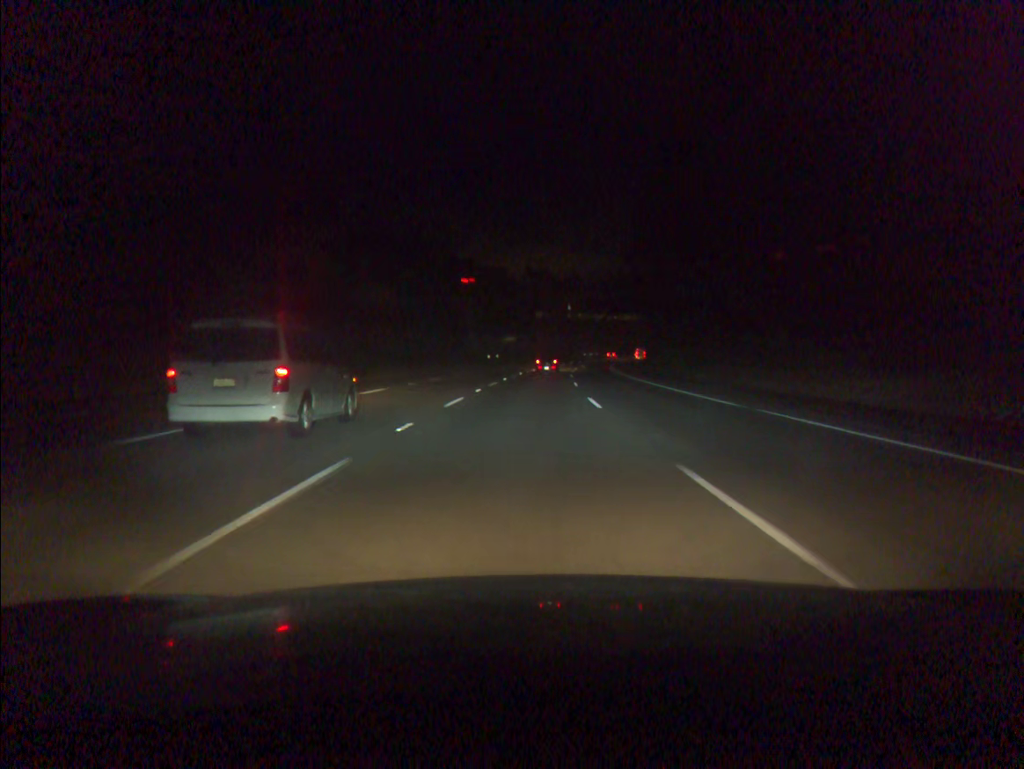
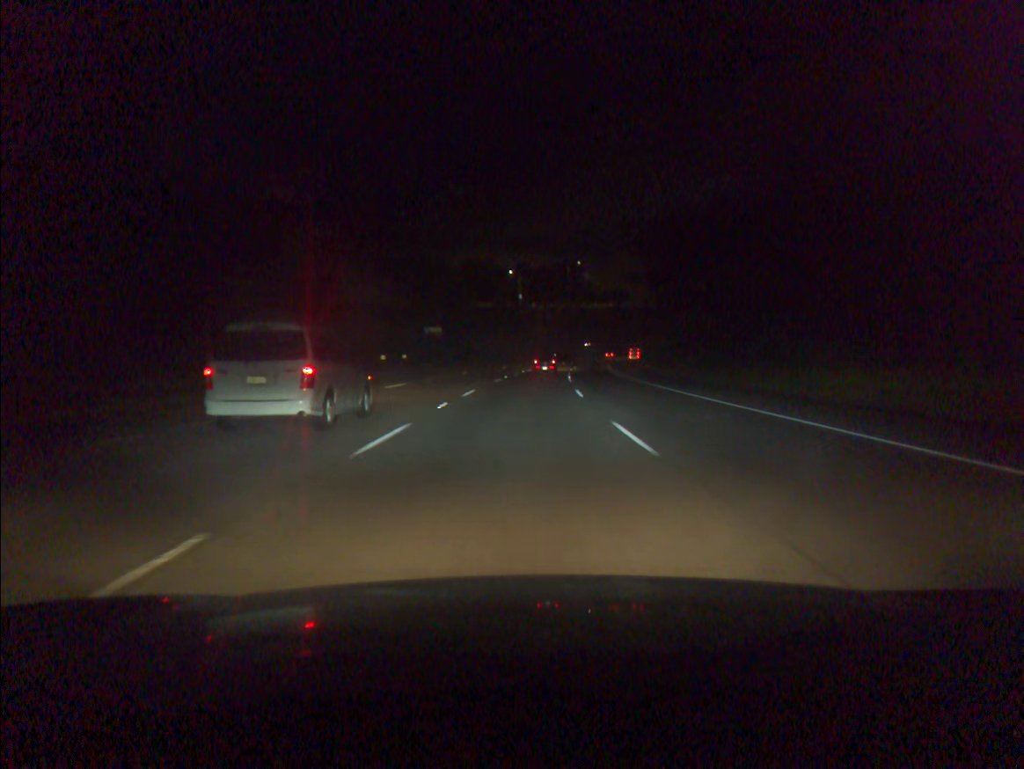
(+1.9, +53.2) m; +4°
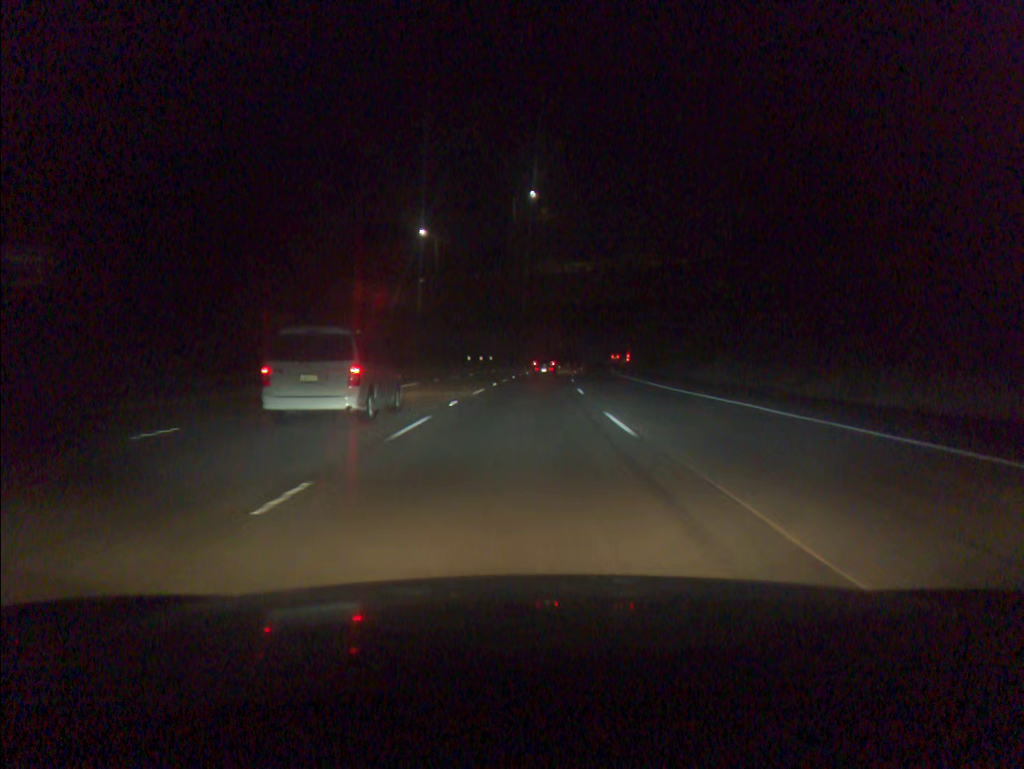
(+2.8, +70.7) m; +5°
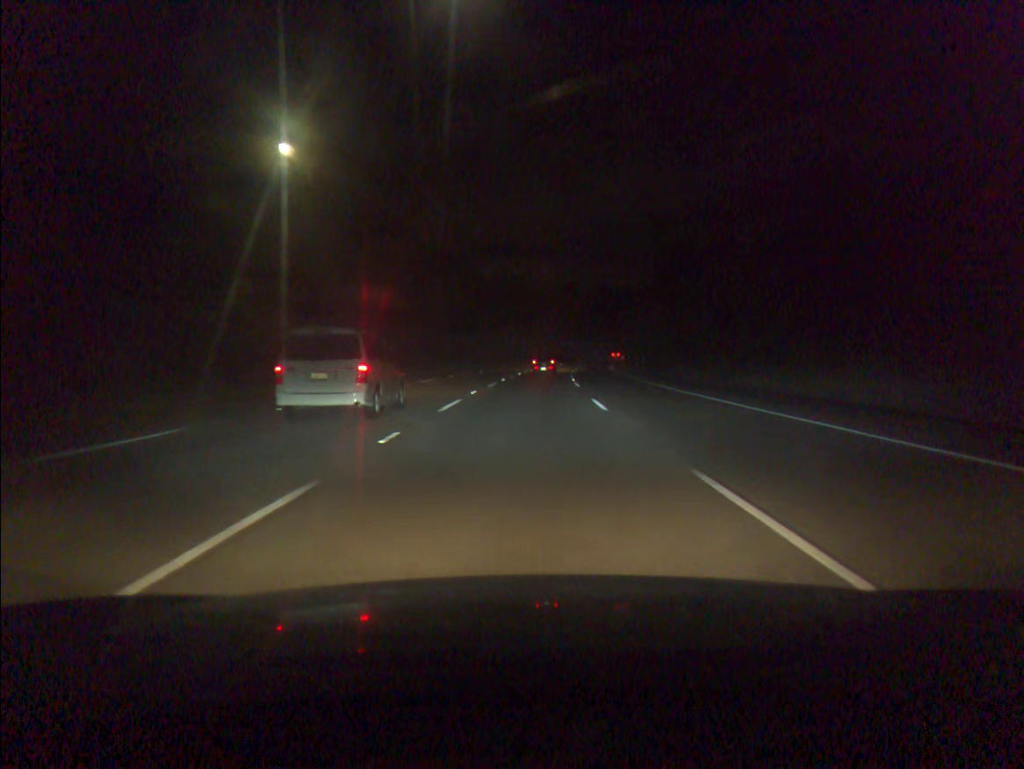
(+1.8, +52.8) m; +4°
